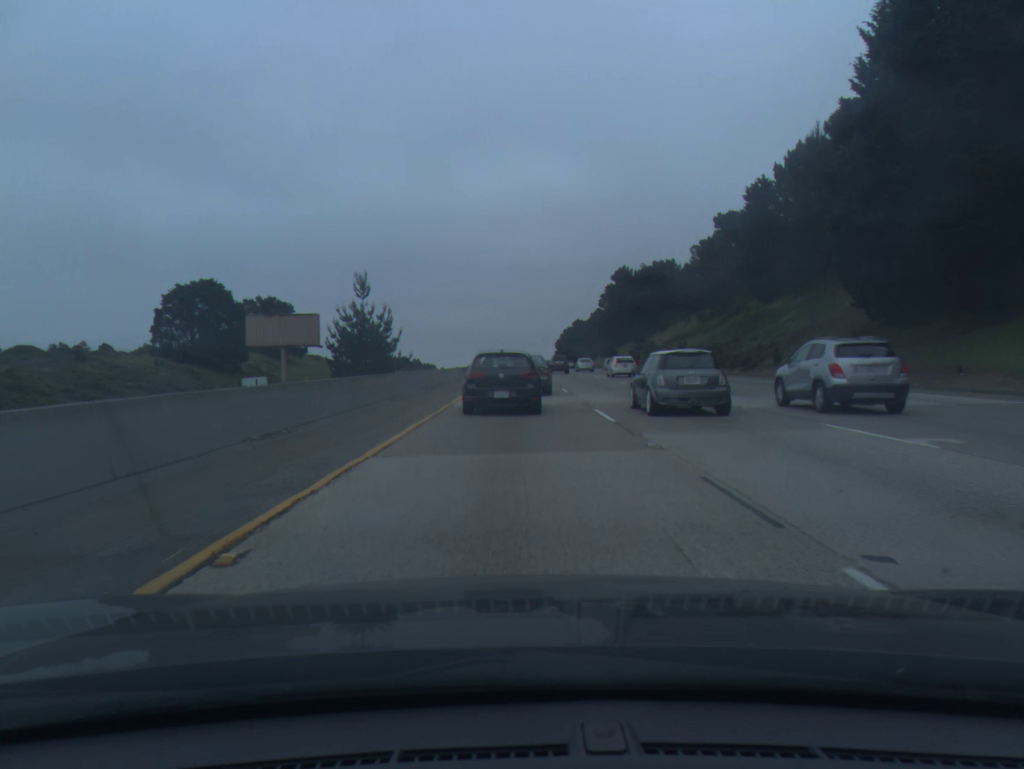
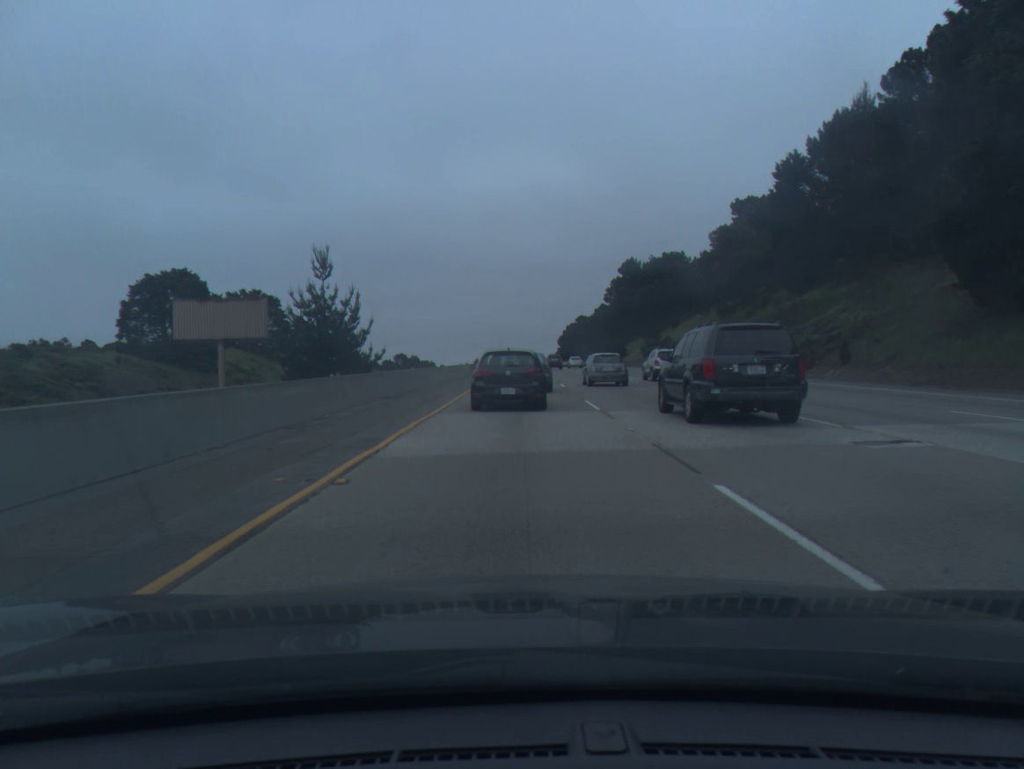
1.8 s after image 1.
(-0.1, +11.7) m; -1°
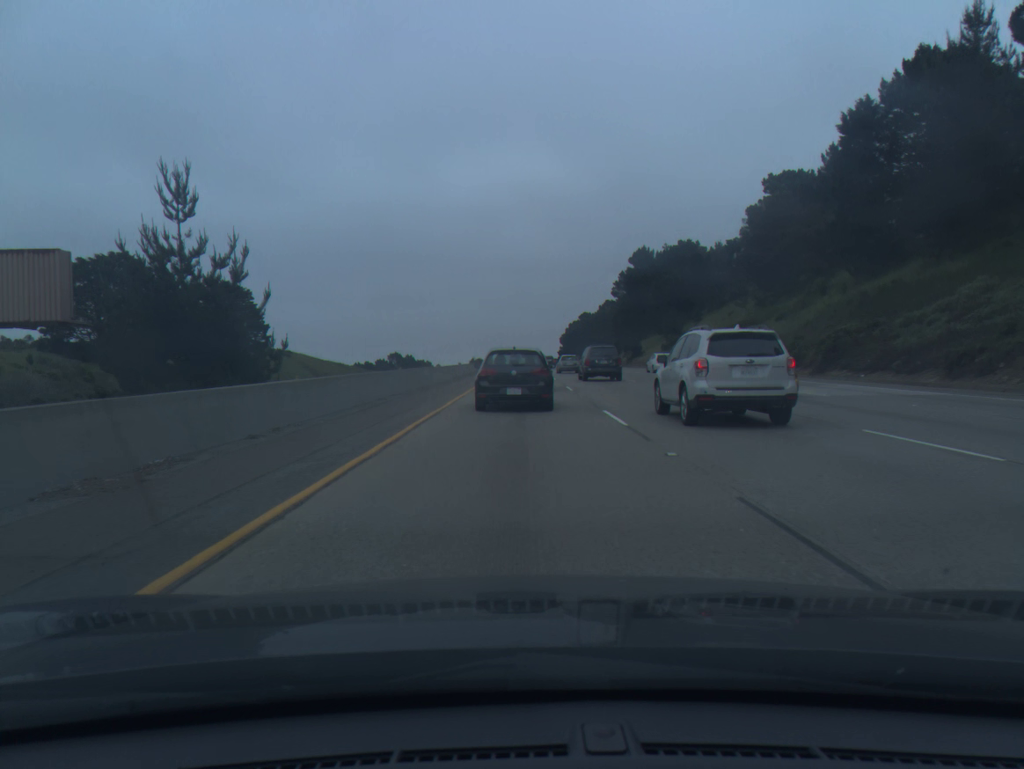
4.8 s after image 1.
(+0.1, +19.0) m; 0°
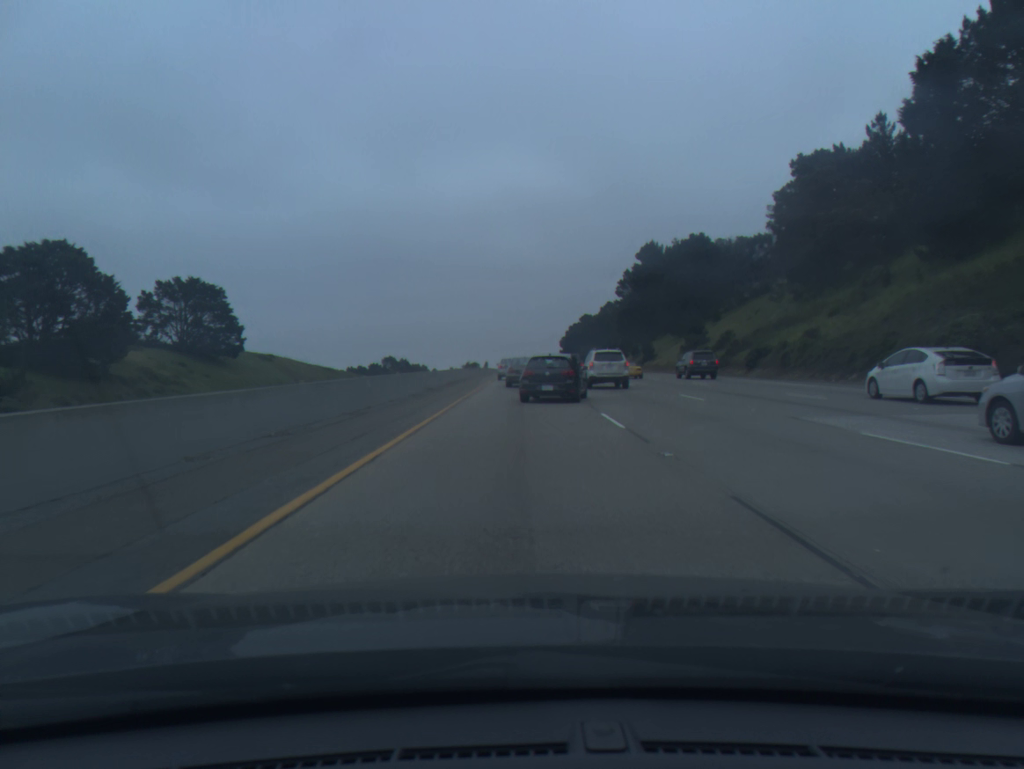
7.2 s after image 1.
(+0.1, +14.6) m; 0°
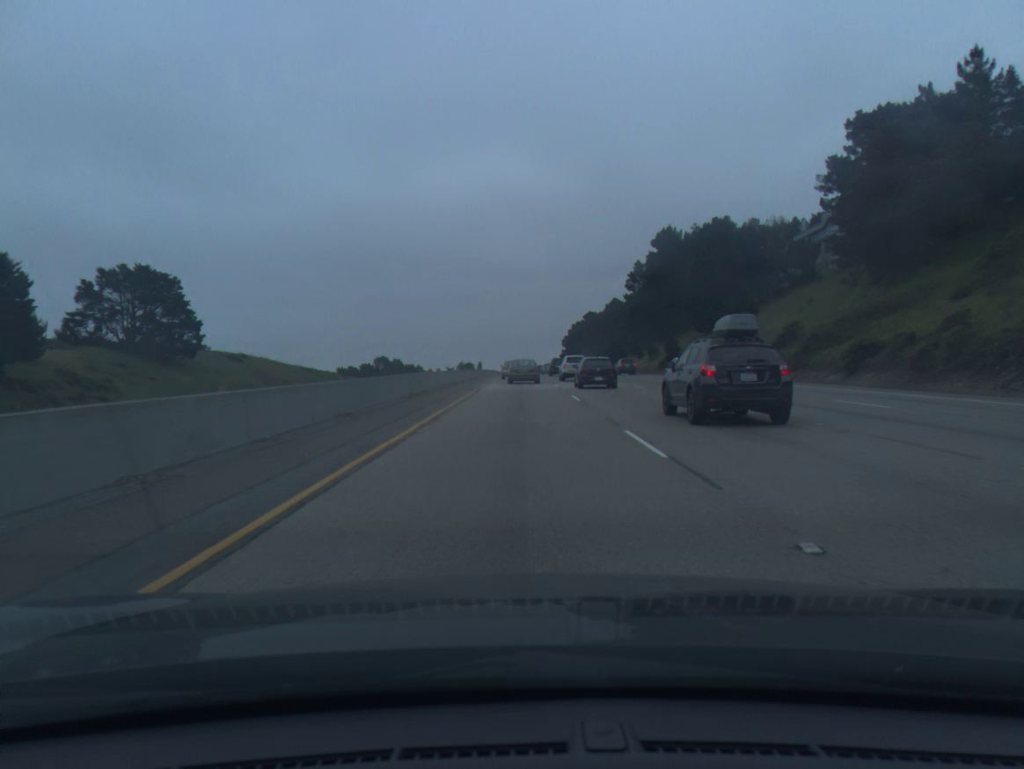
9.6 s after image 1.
(+0.1, +18.7) m; 0°
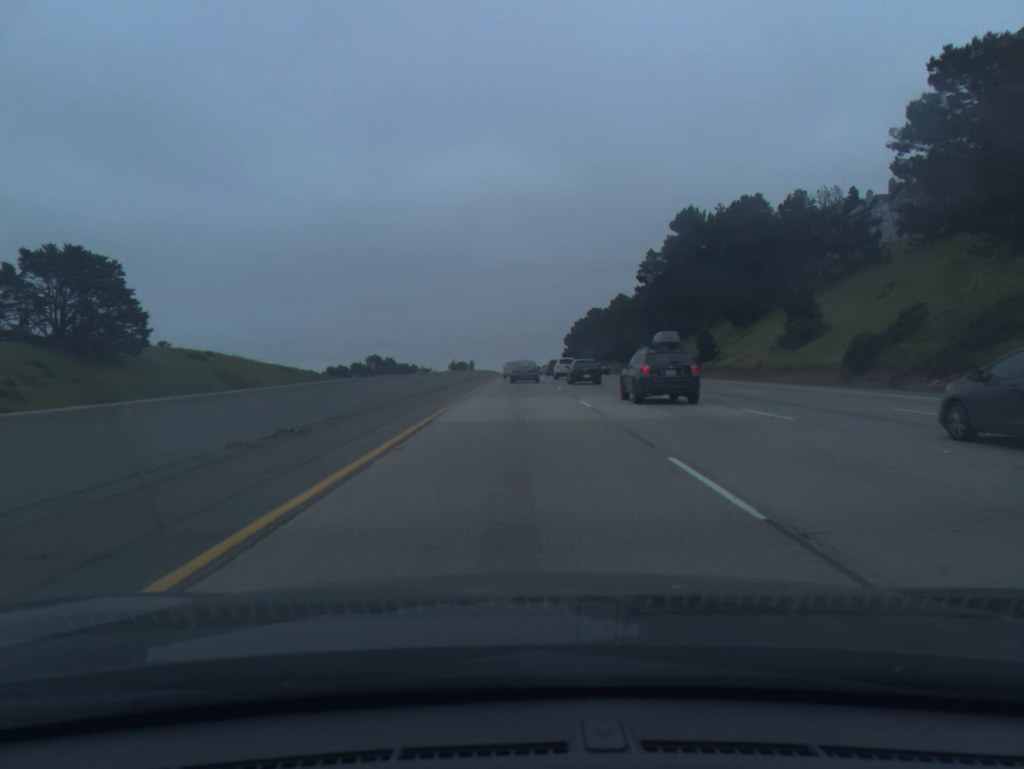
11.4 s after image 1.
(-0.1, +18.3) m; 0°
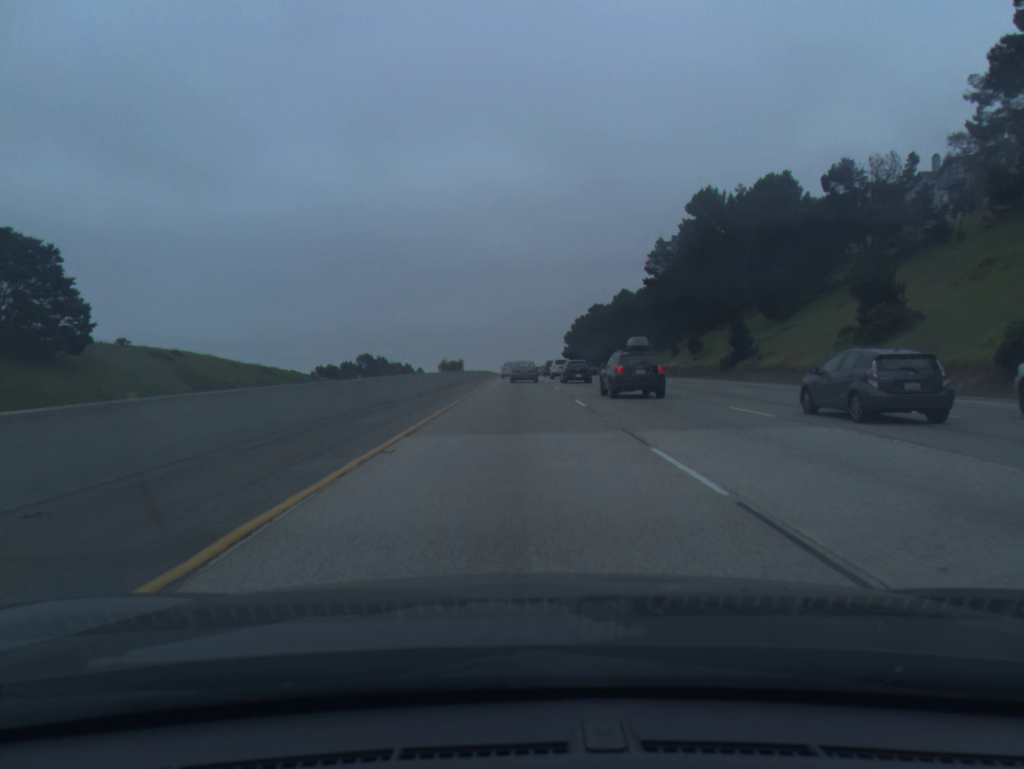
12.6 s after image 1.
(0.0, +13.7) m; 0°
